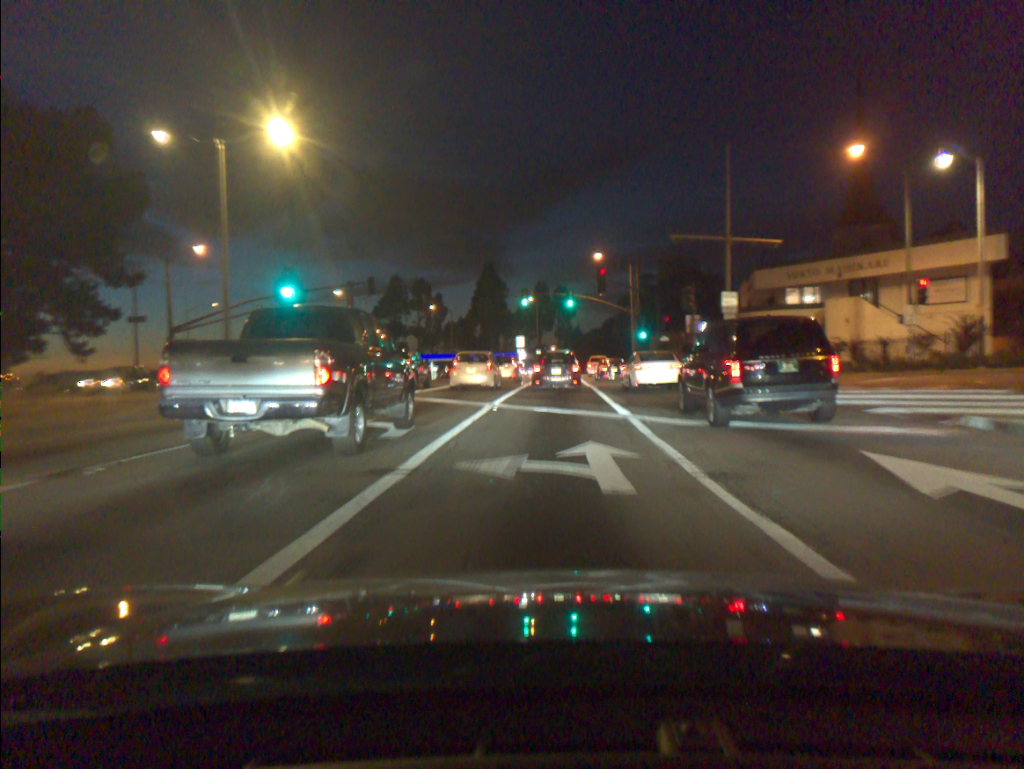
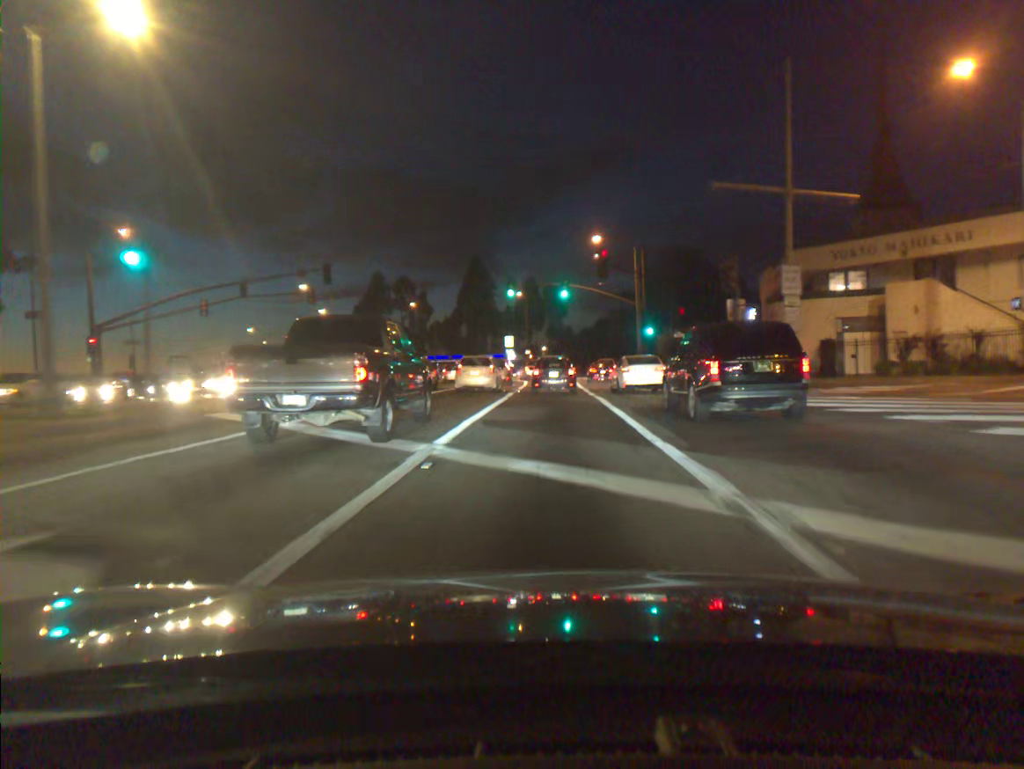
(+0.1, +9.5) m; +1°
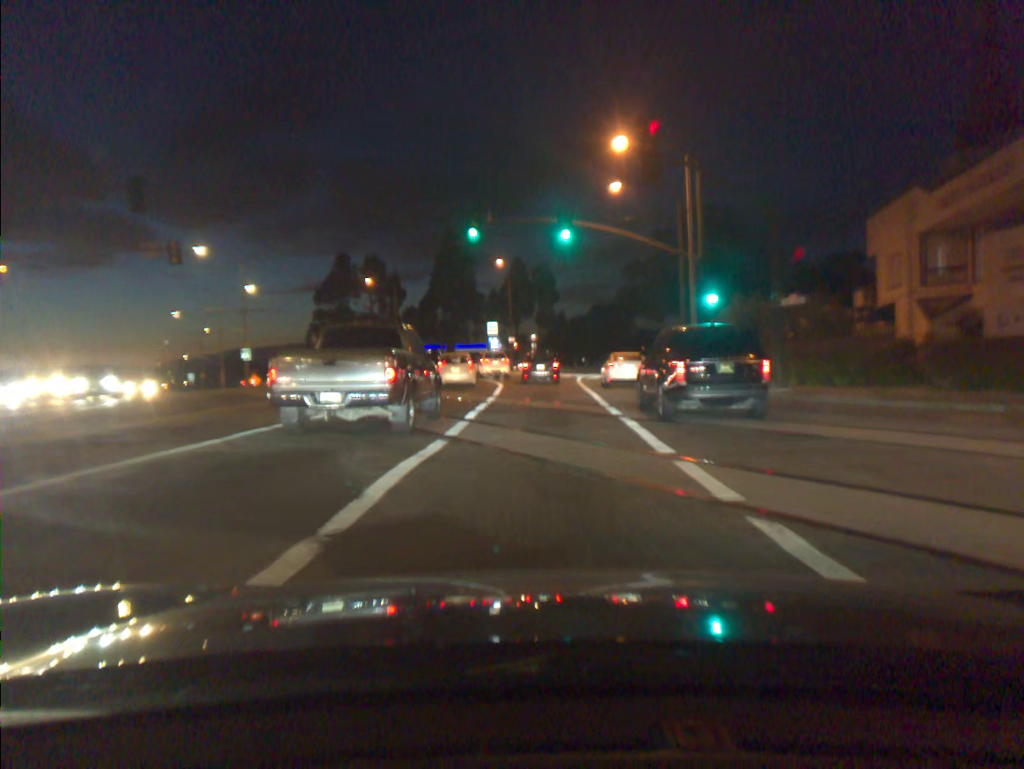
(+0.2, +22.4) m; +1°
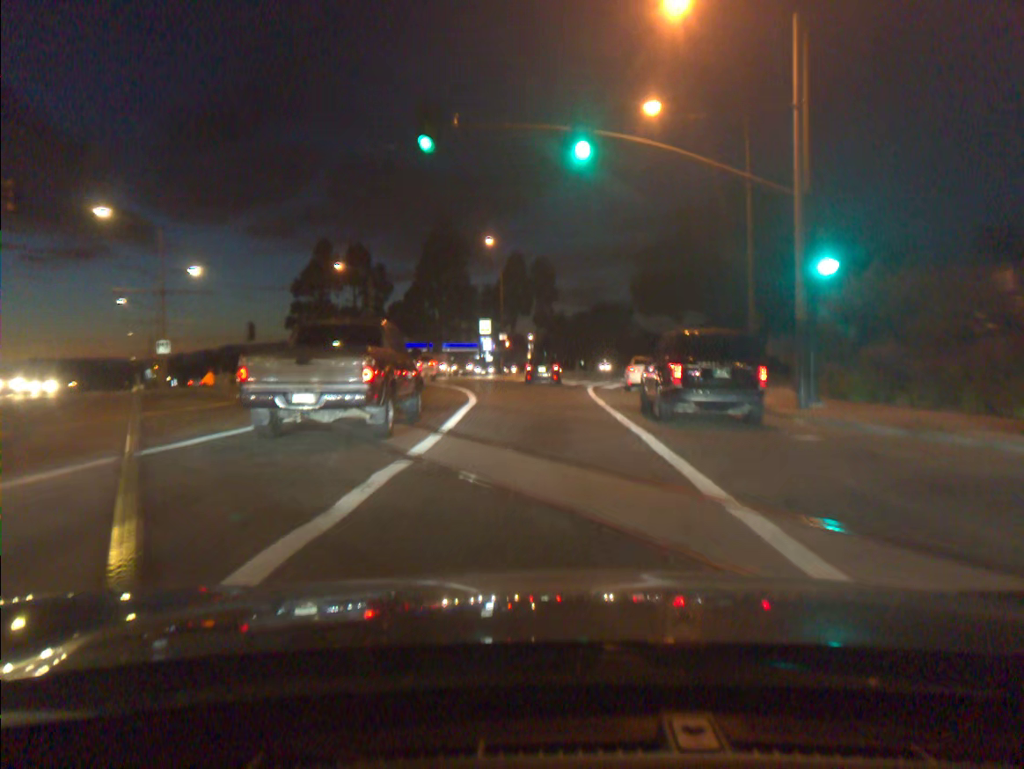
(0.0, +12.9) m; 0°
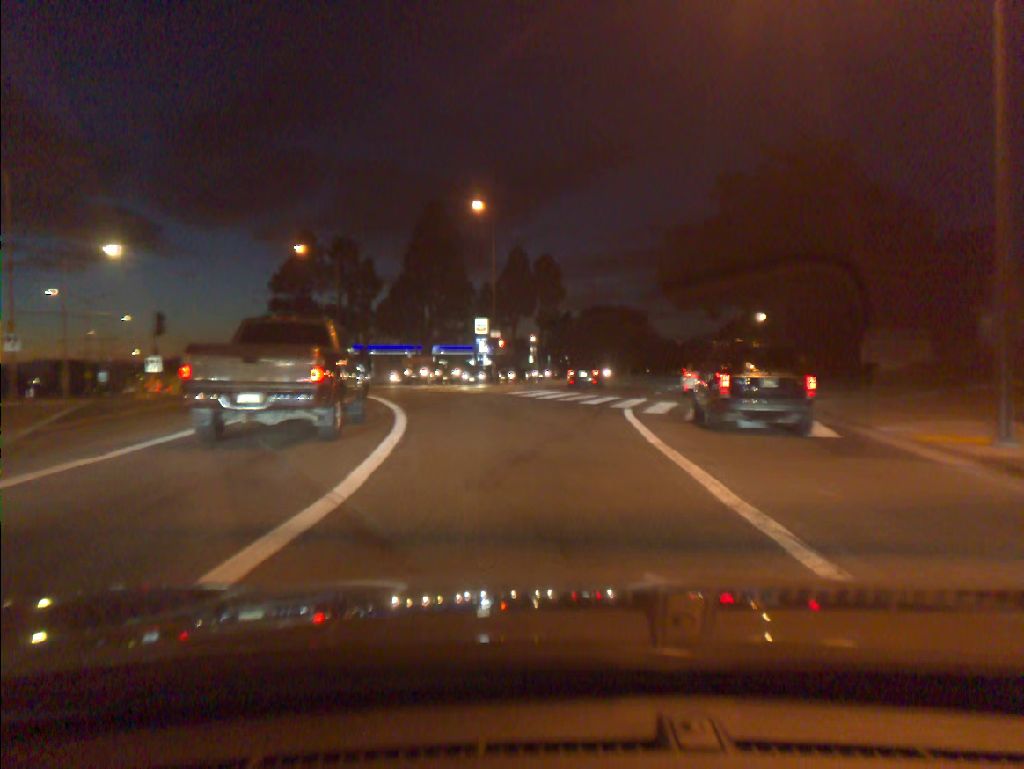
(0.0, +14.1) m; 0°
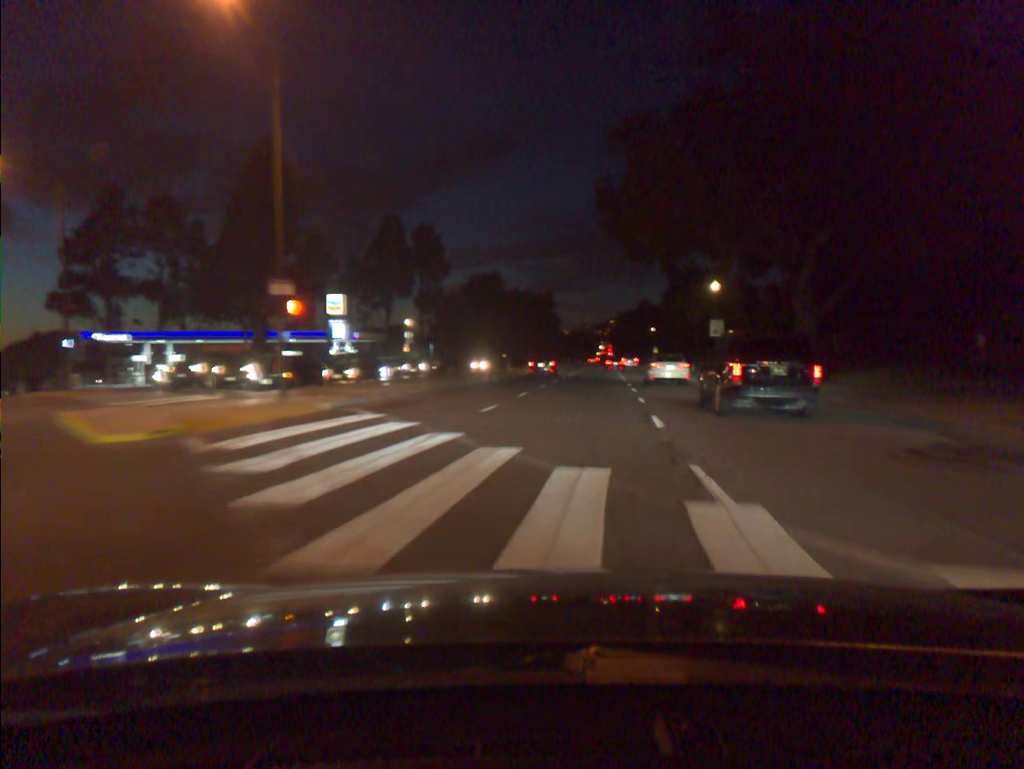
(+1.2, +23.3) m; +8°
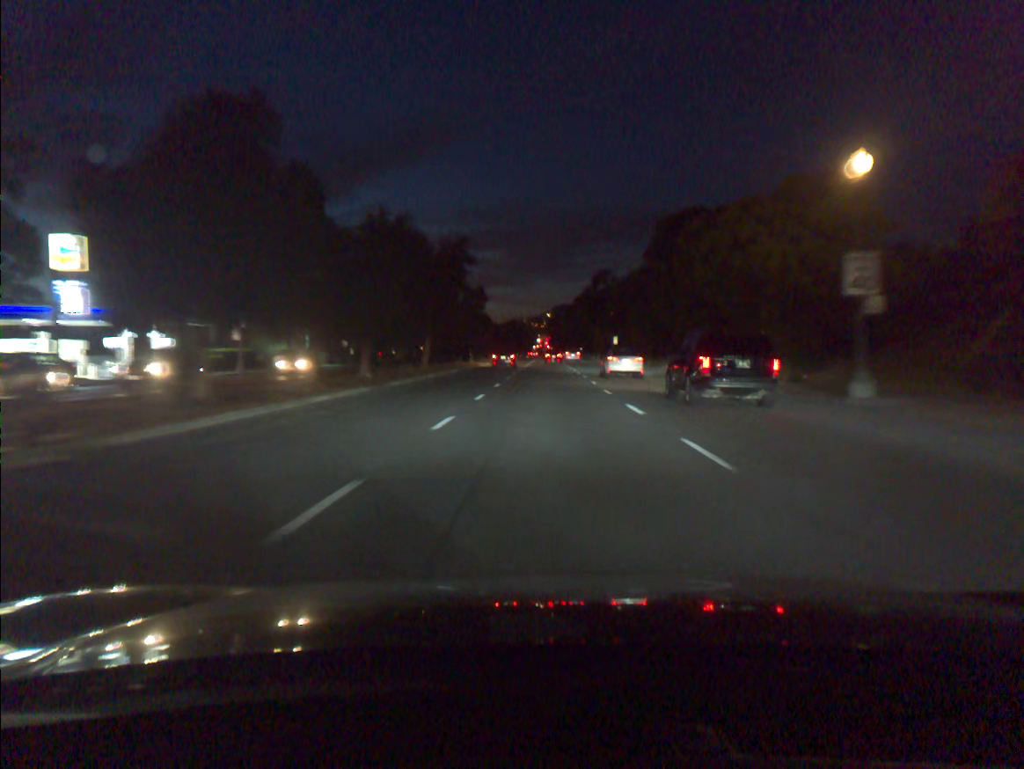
(+1.7, +34.4) m; +4°
